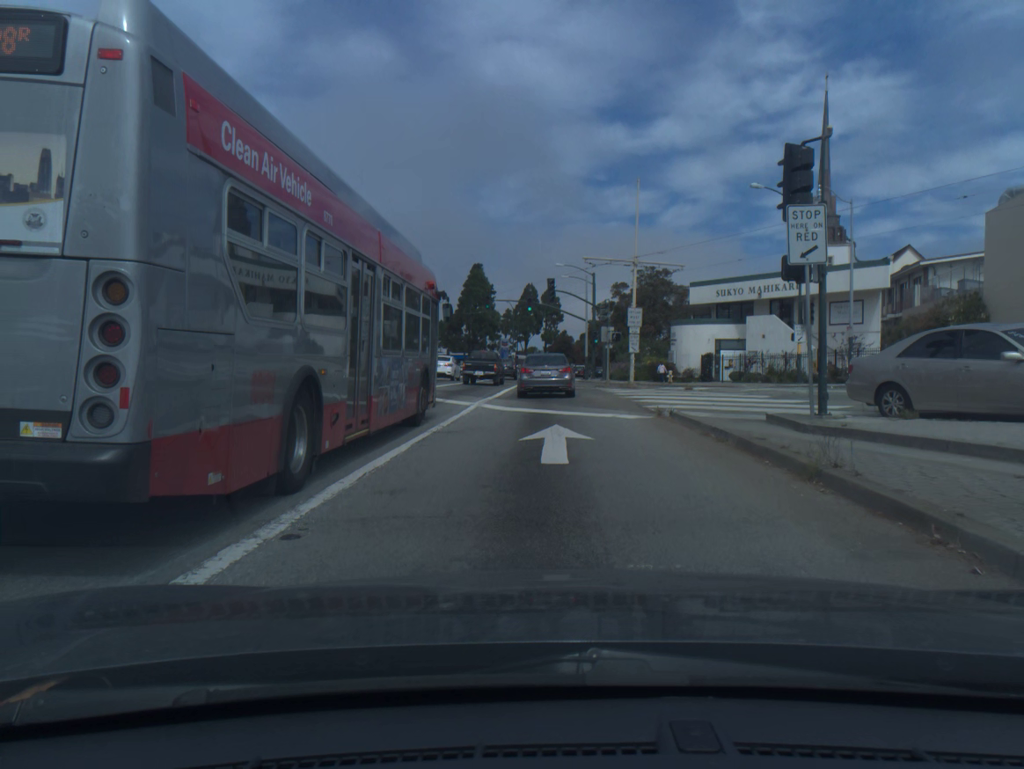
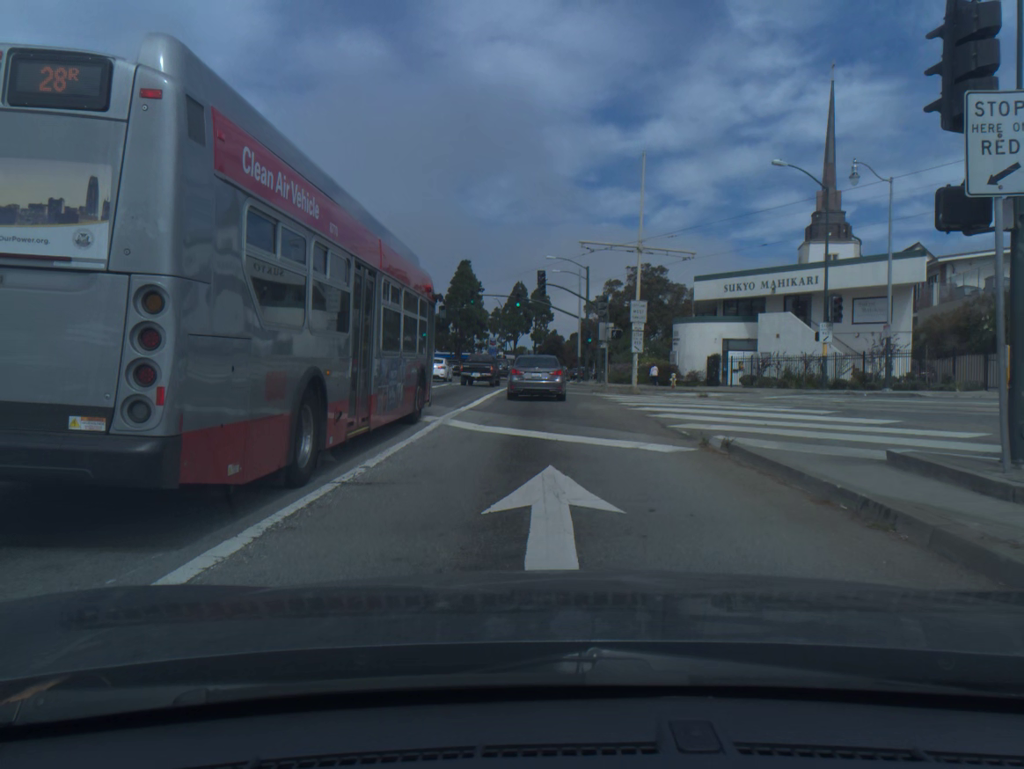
(0.0, +5.4) m; 0°
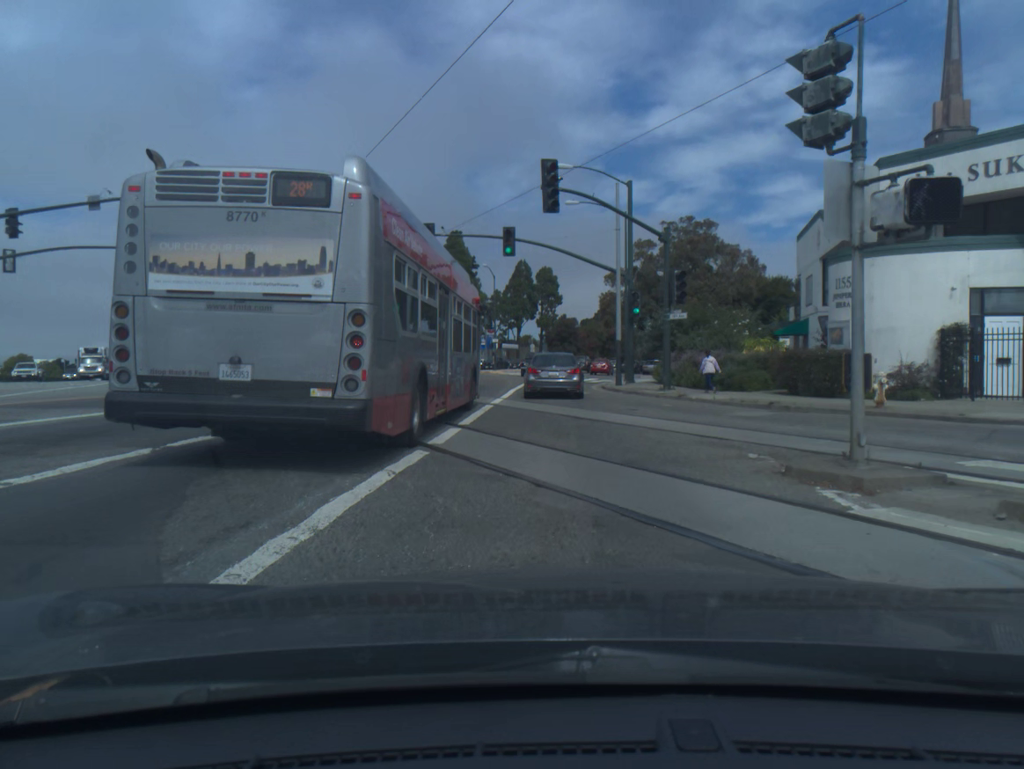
(0.0, +27.4) m; -1°
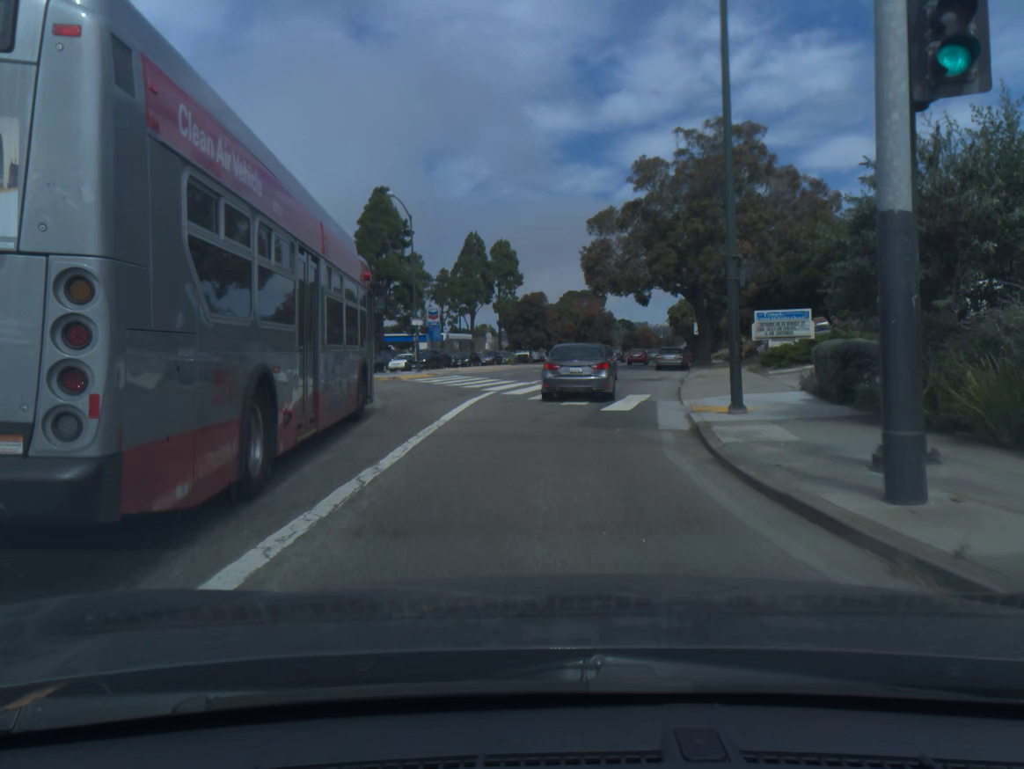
(+0.7, +29.4) m; +3°
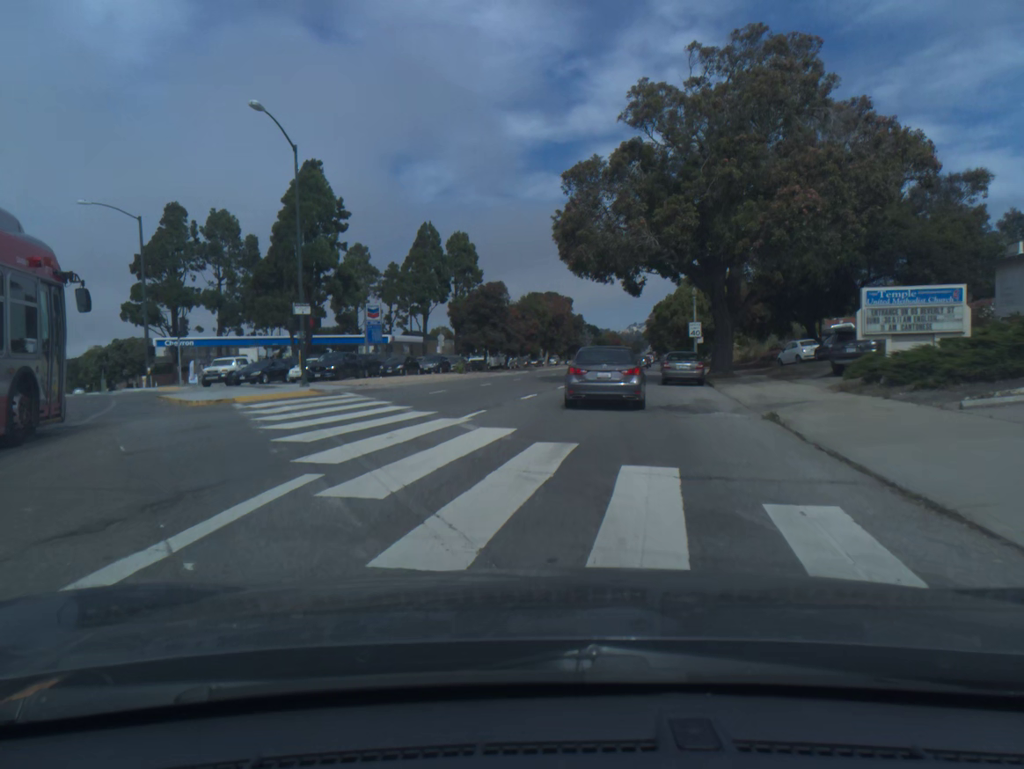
(+0.3, +16.3) m; +3°
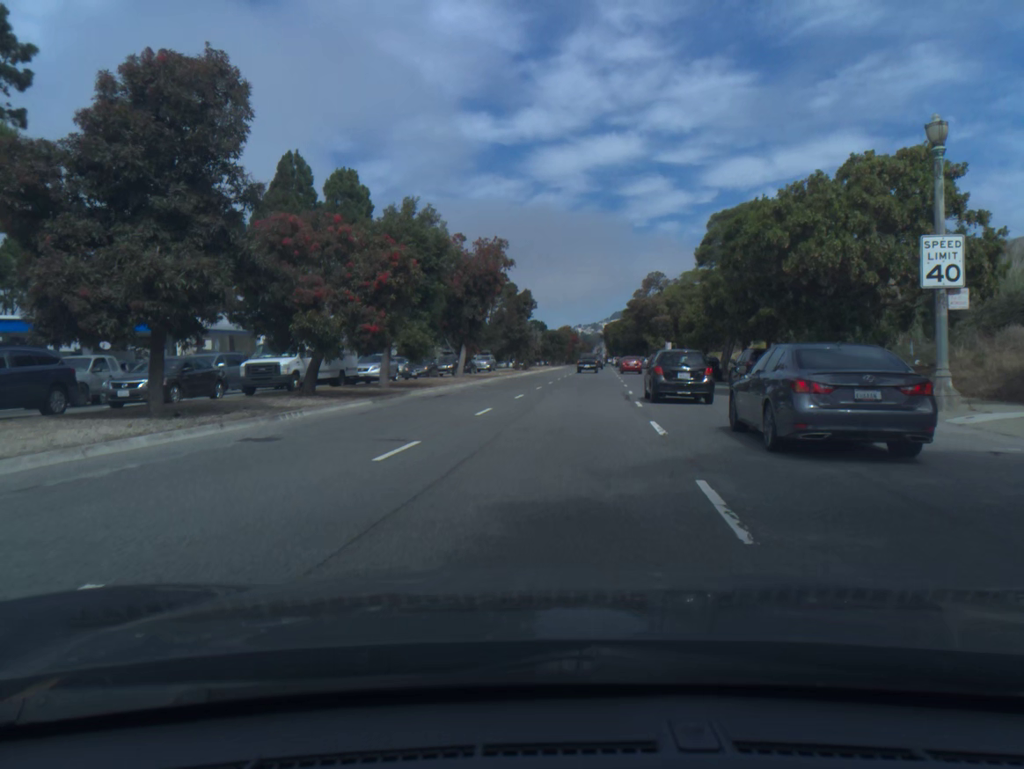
(+1.9, +45.1) m; +4°
